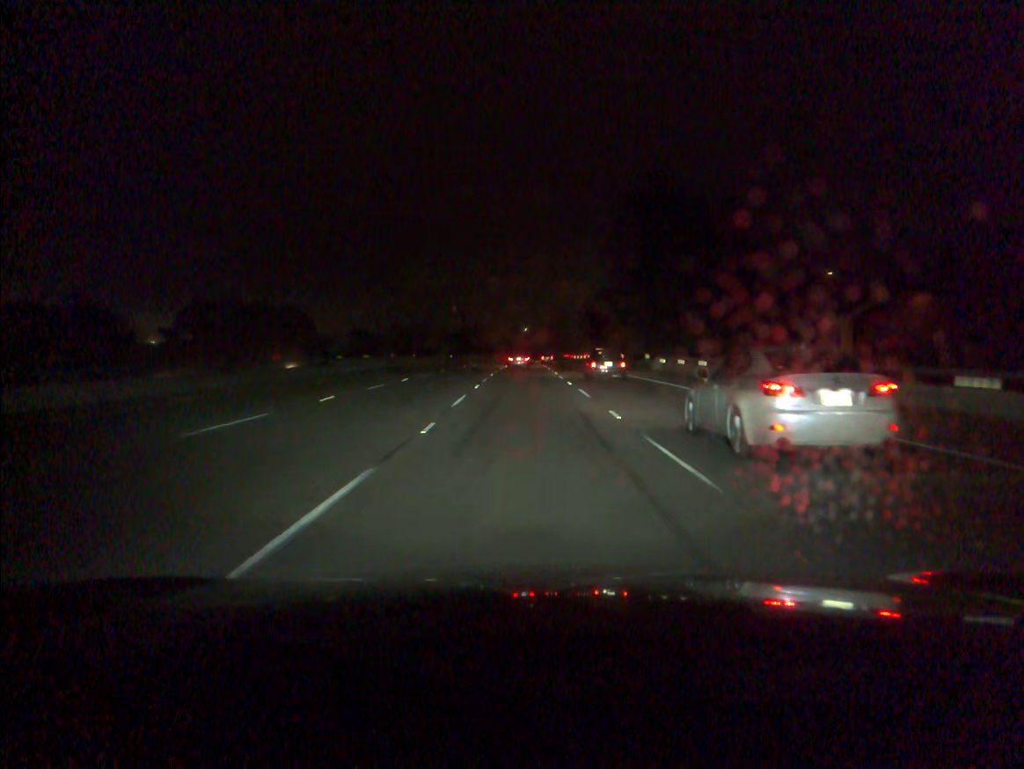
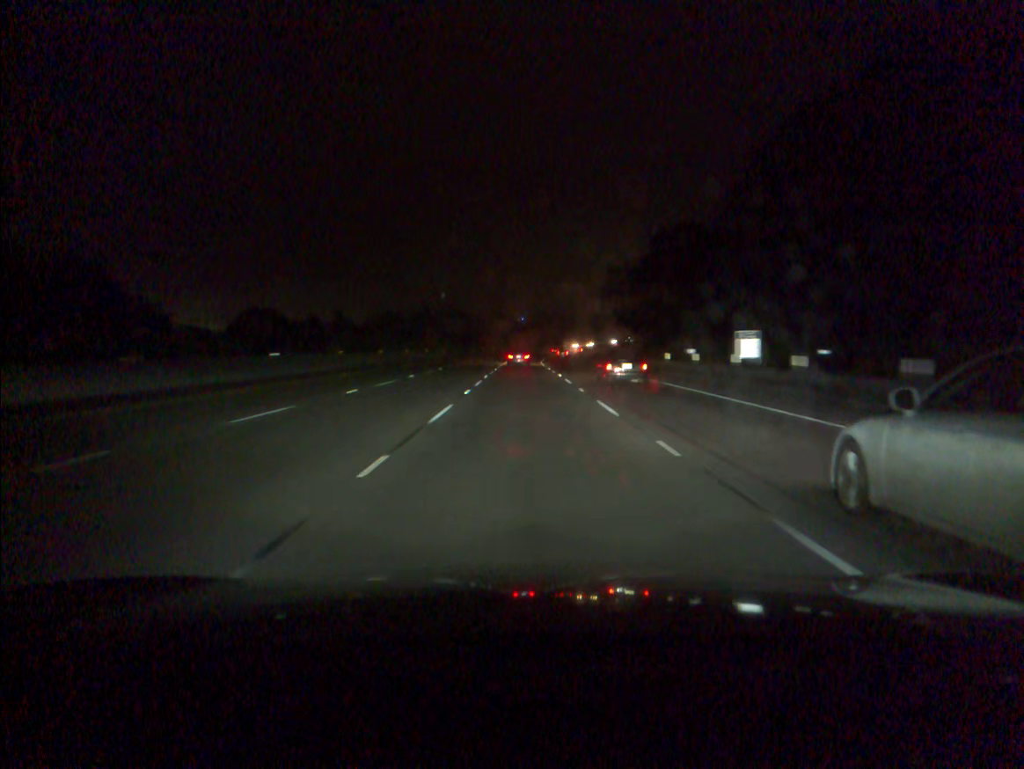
(+0.2, +92.9) m; 0°
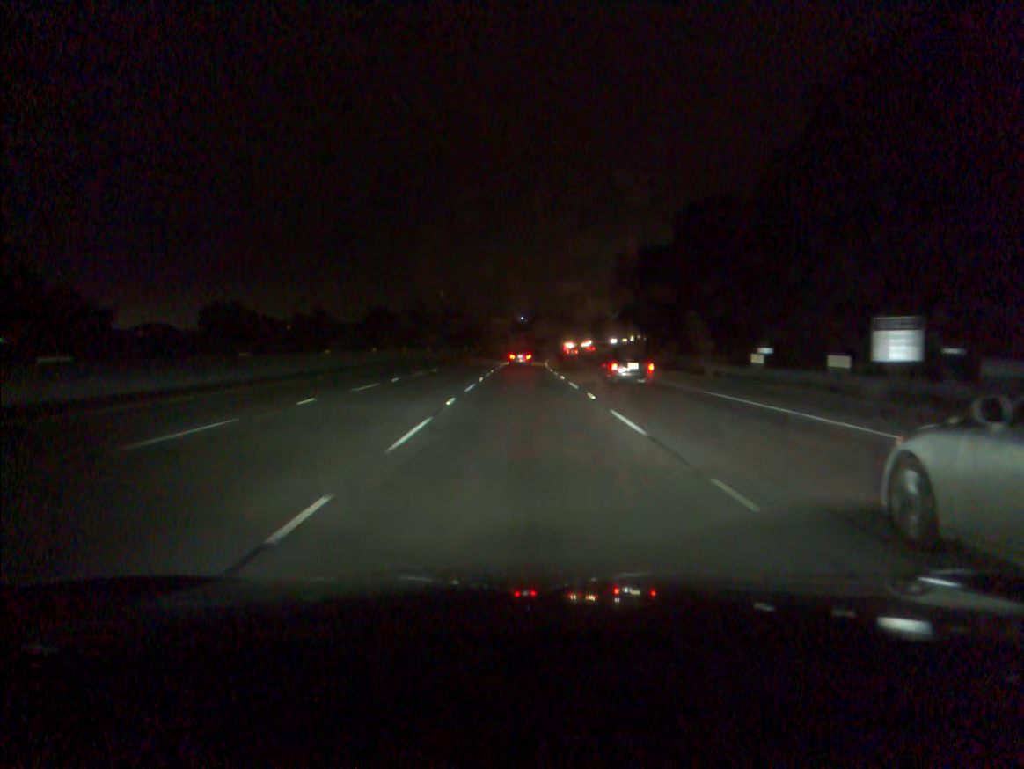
(0.0, +18.6) m; 0°
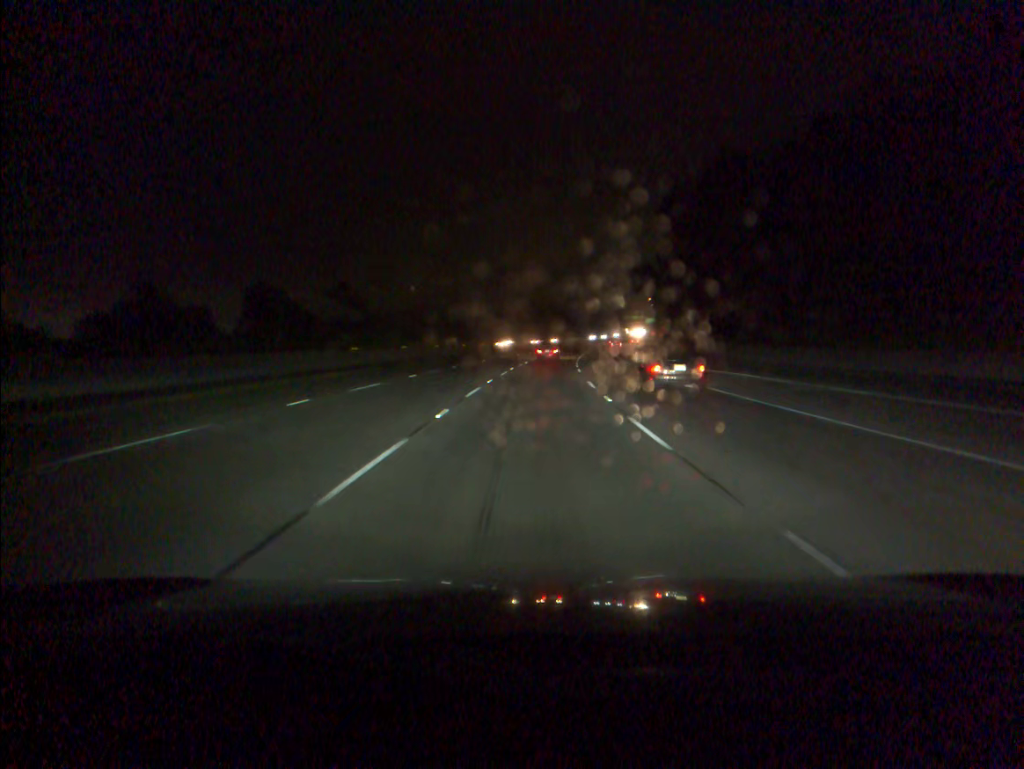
(+0.3, +74.4) m; +1°
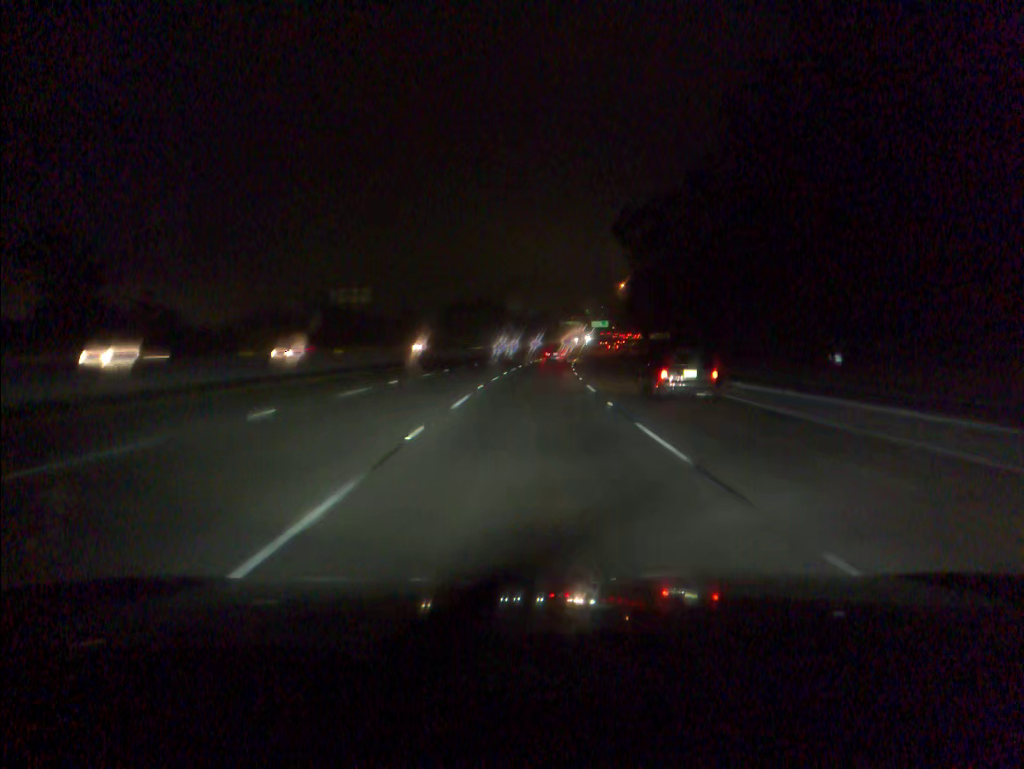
(+3.2, +74.2) m; +5°
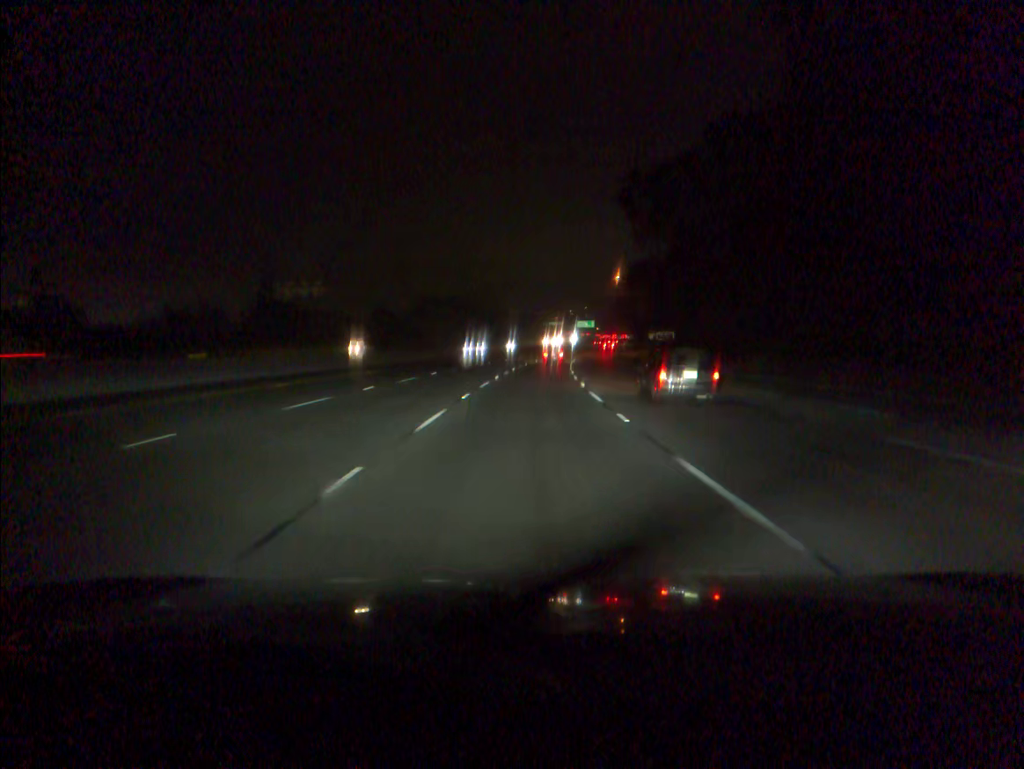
(+0.2, +18.6) m; +1°
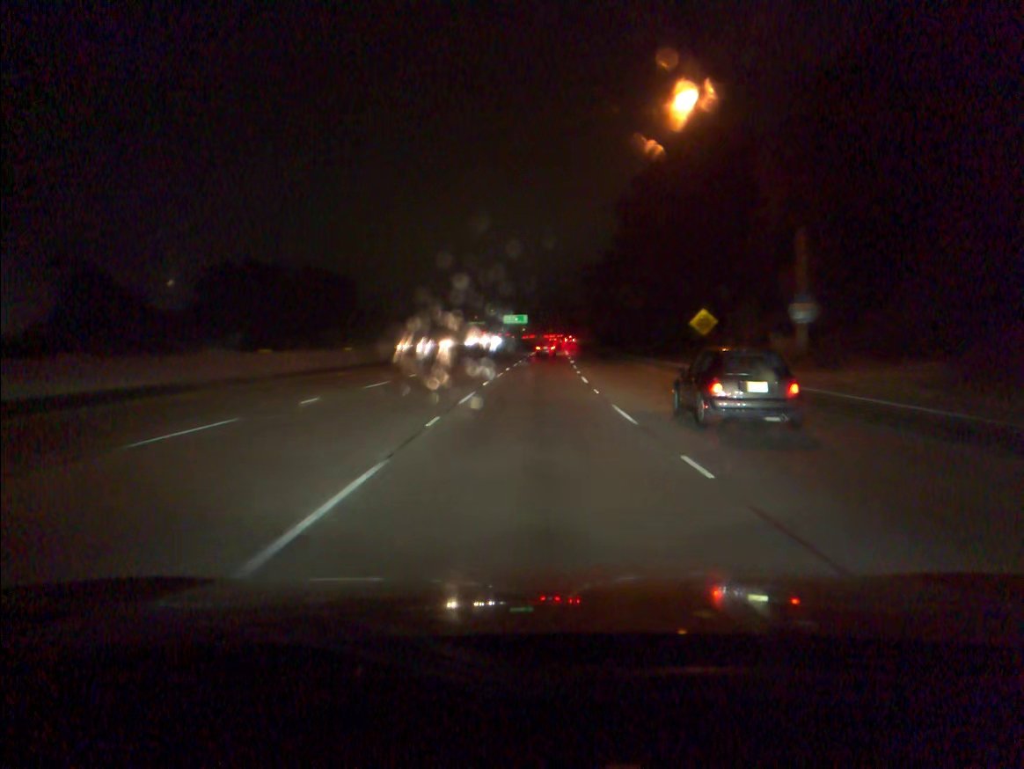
(+4.4, +93.6) m; +6°
